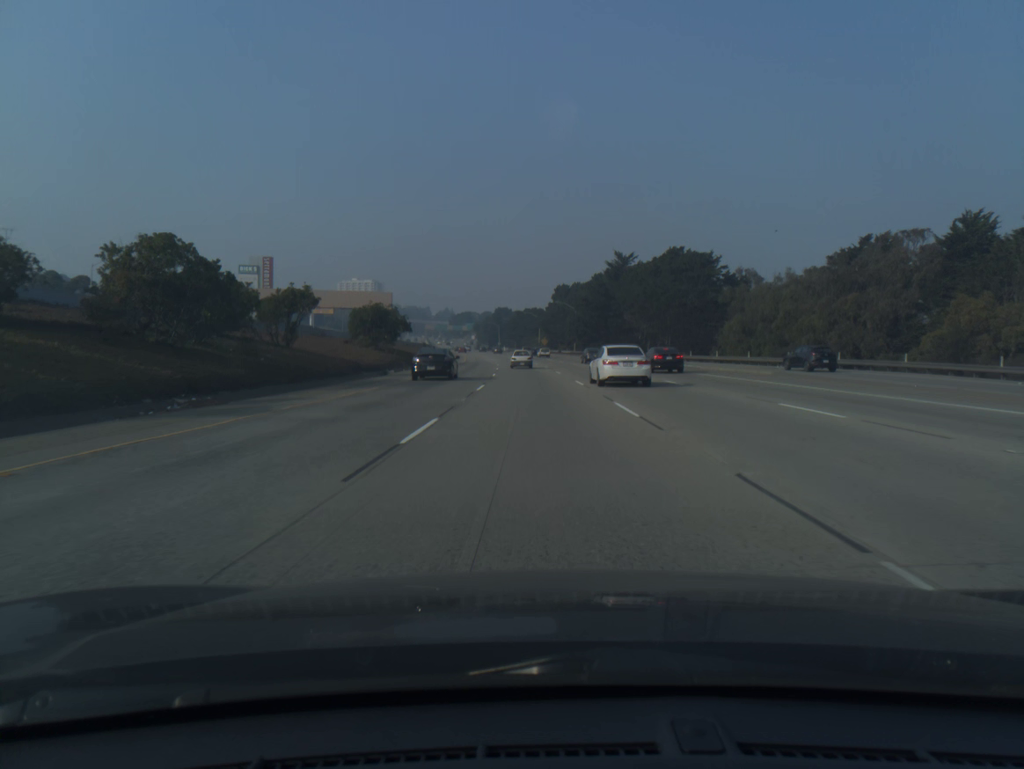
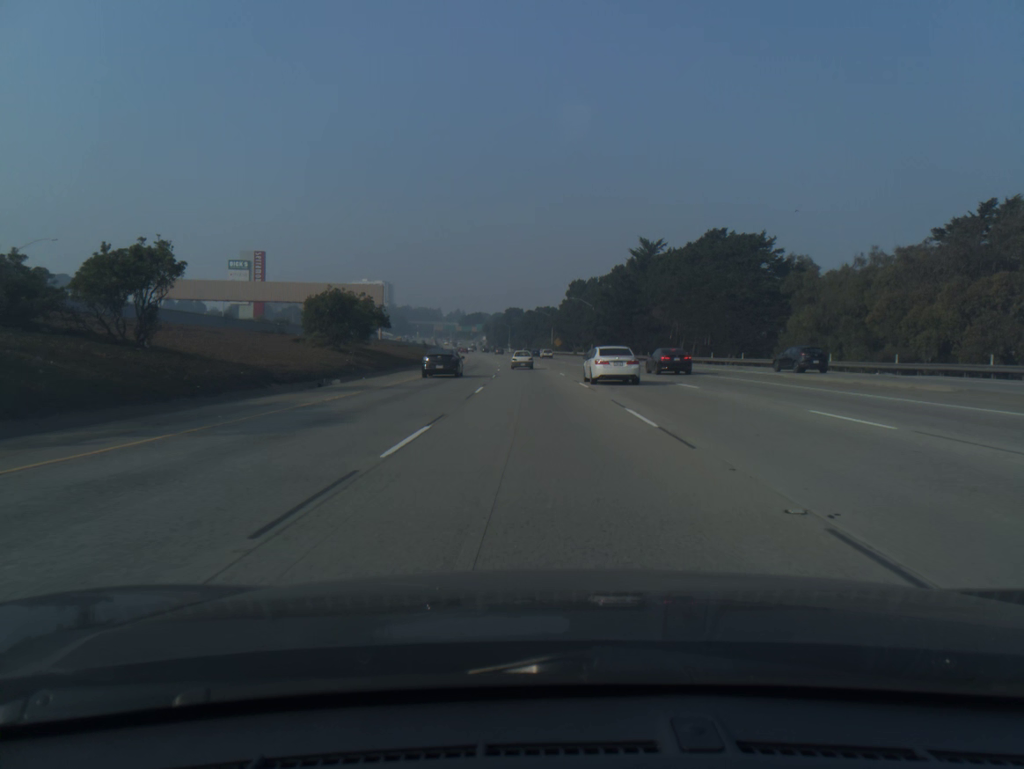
(-0.1, +16.5) m; -1°
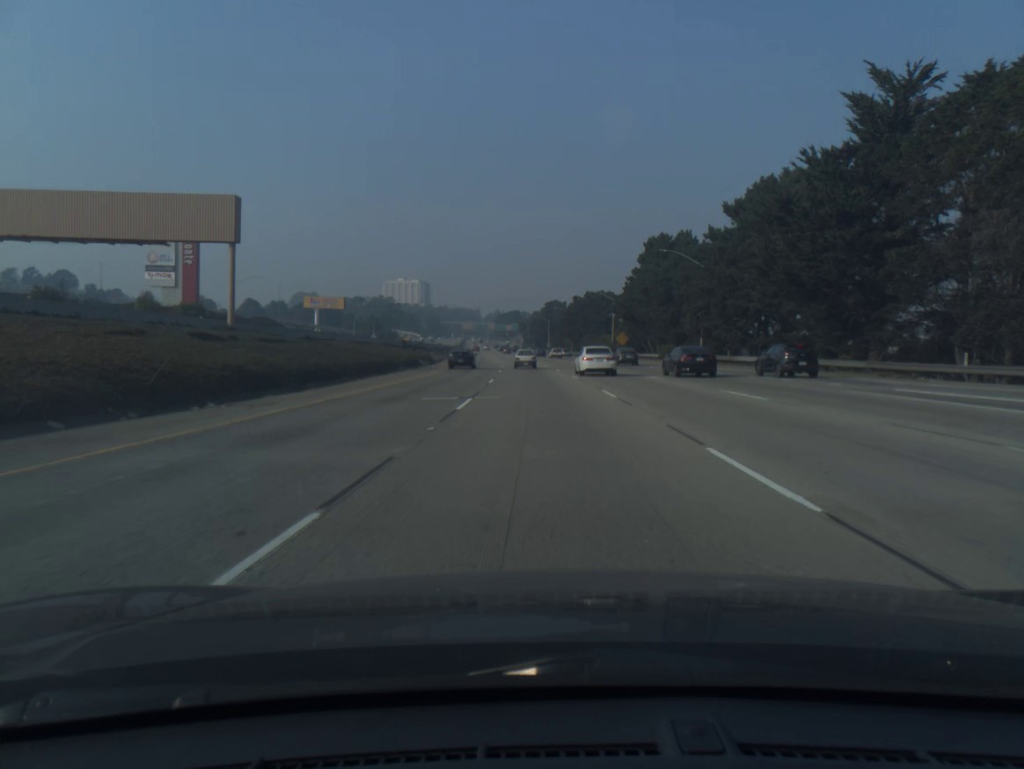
(-1.9, +65.5) m; -3°
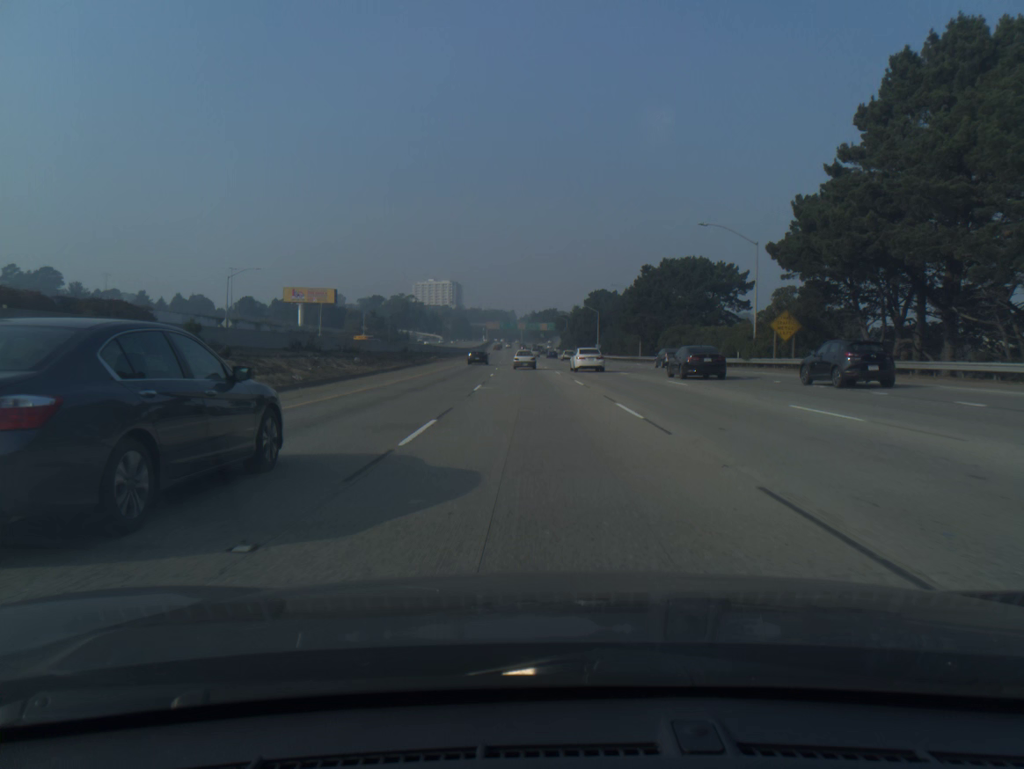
(-1.4, +64.4) m; -3°
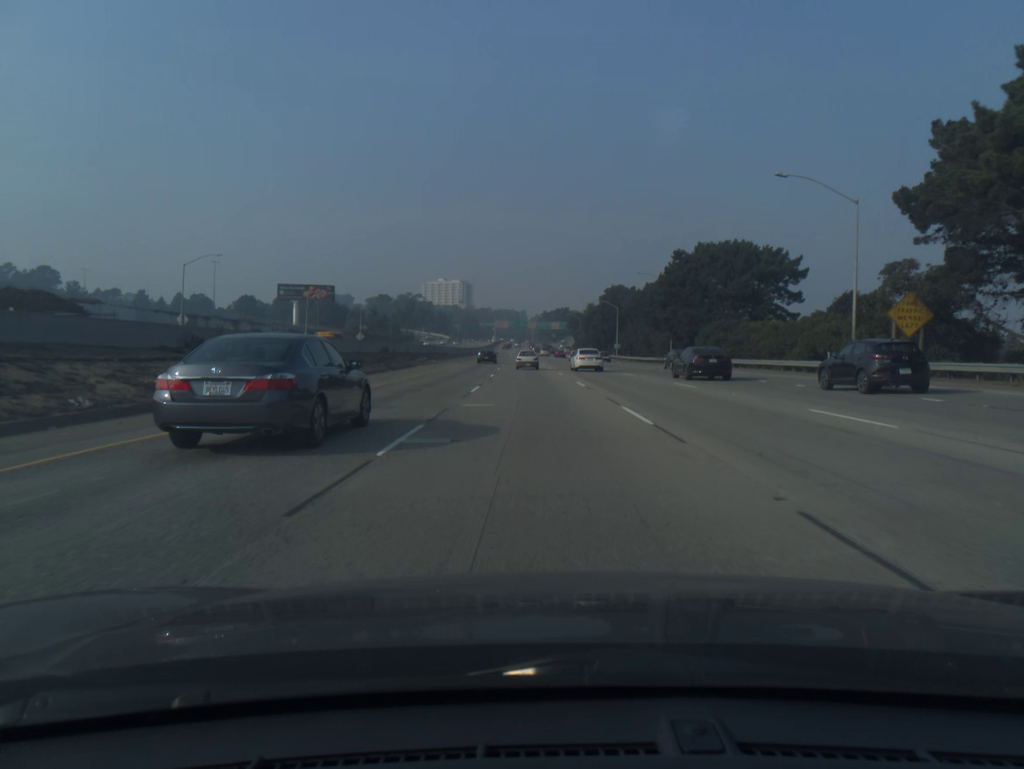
(-0.1, +15.9) m; -1°
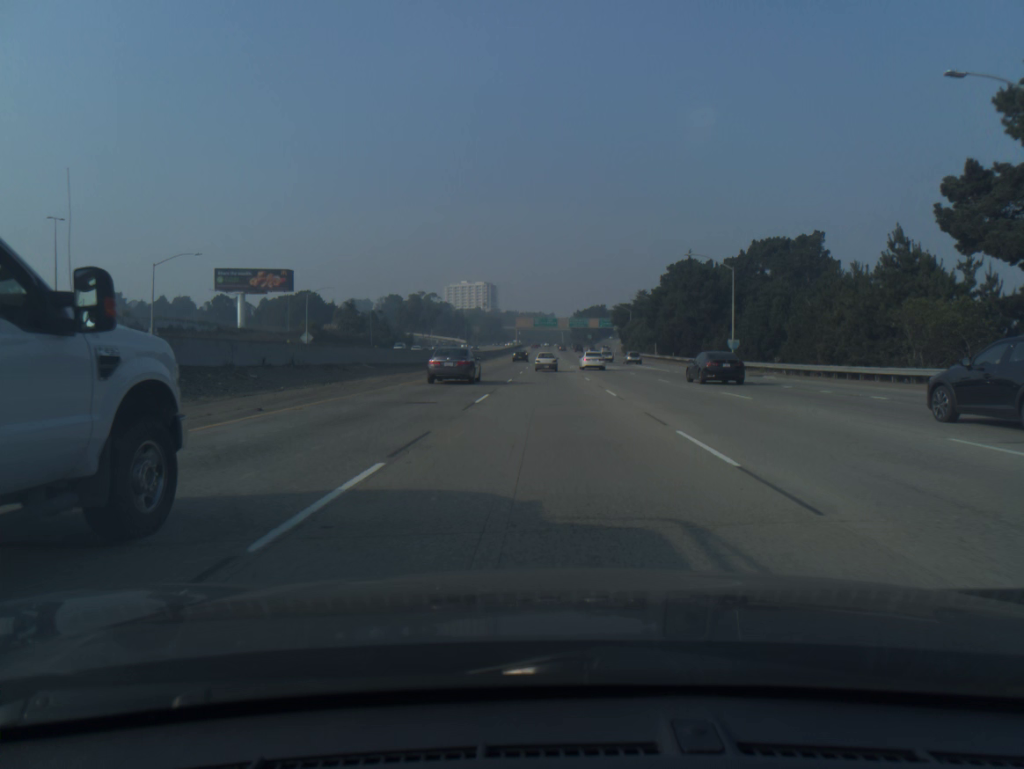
(-1.6, +63.1) m; -2°
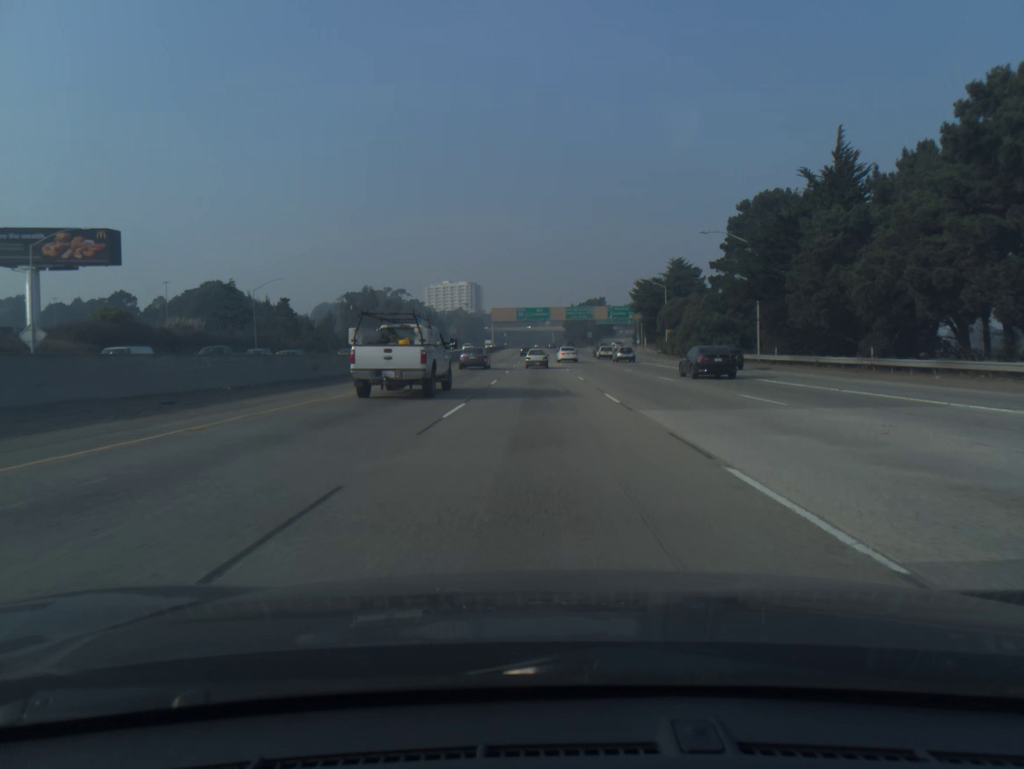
(+0.5, +62.7) m; +1°
